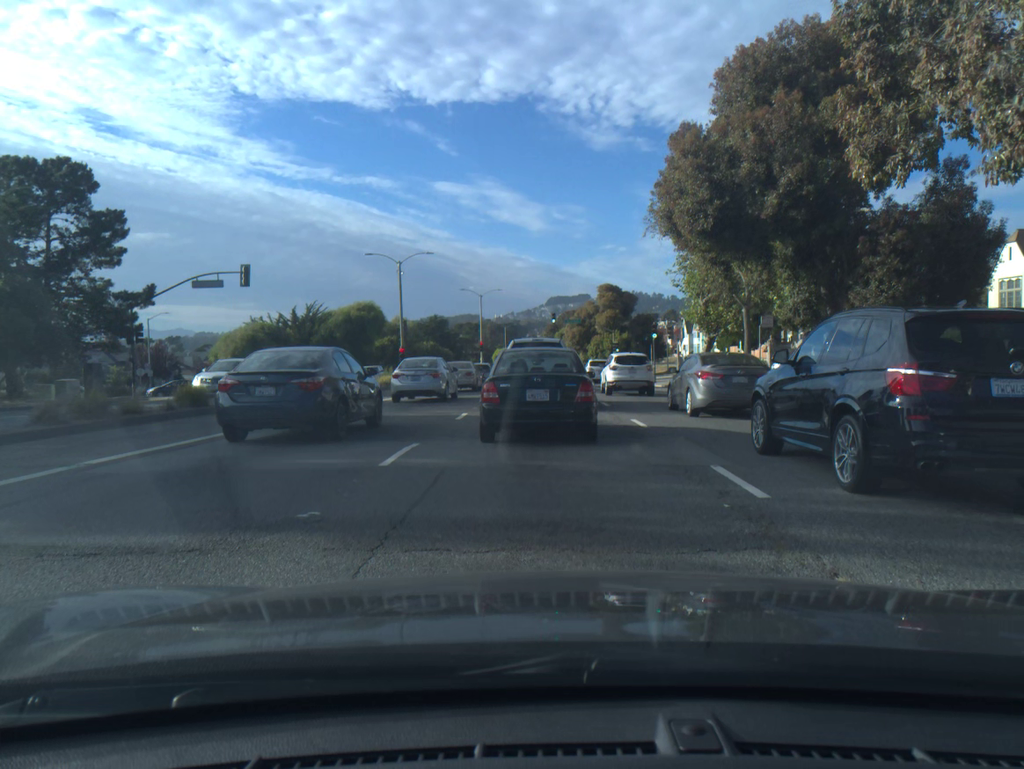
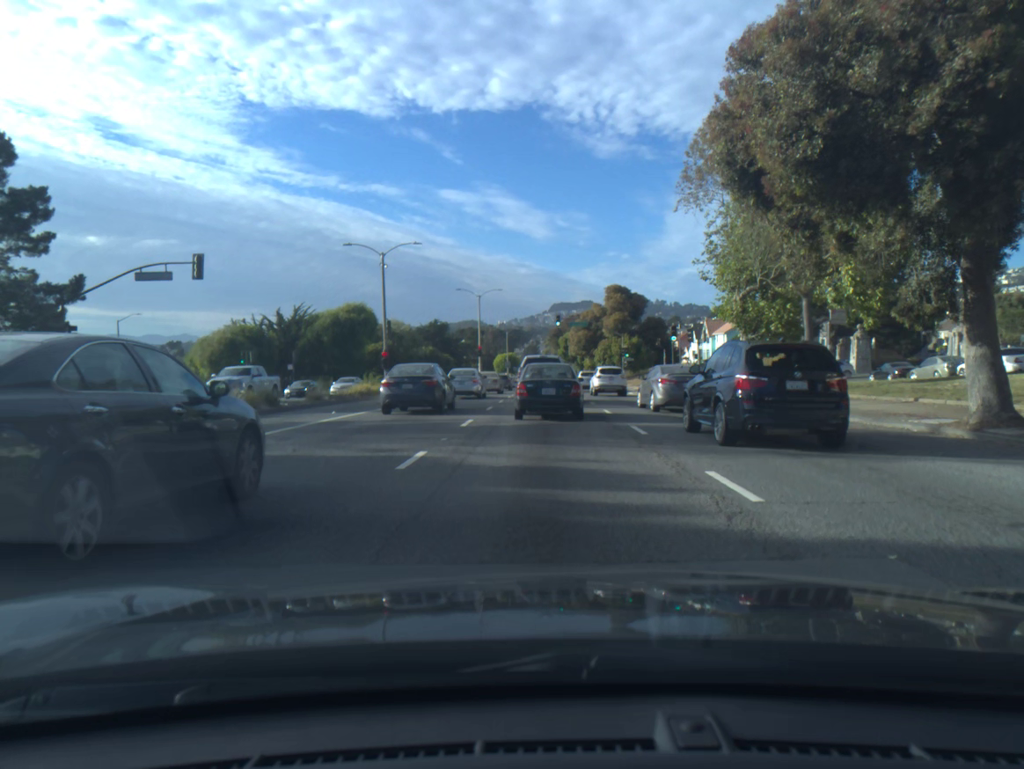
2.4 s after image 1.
(0.0, +7.0) m; 0°
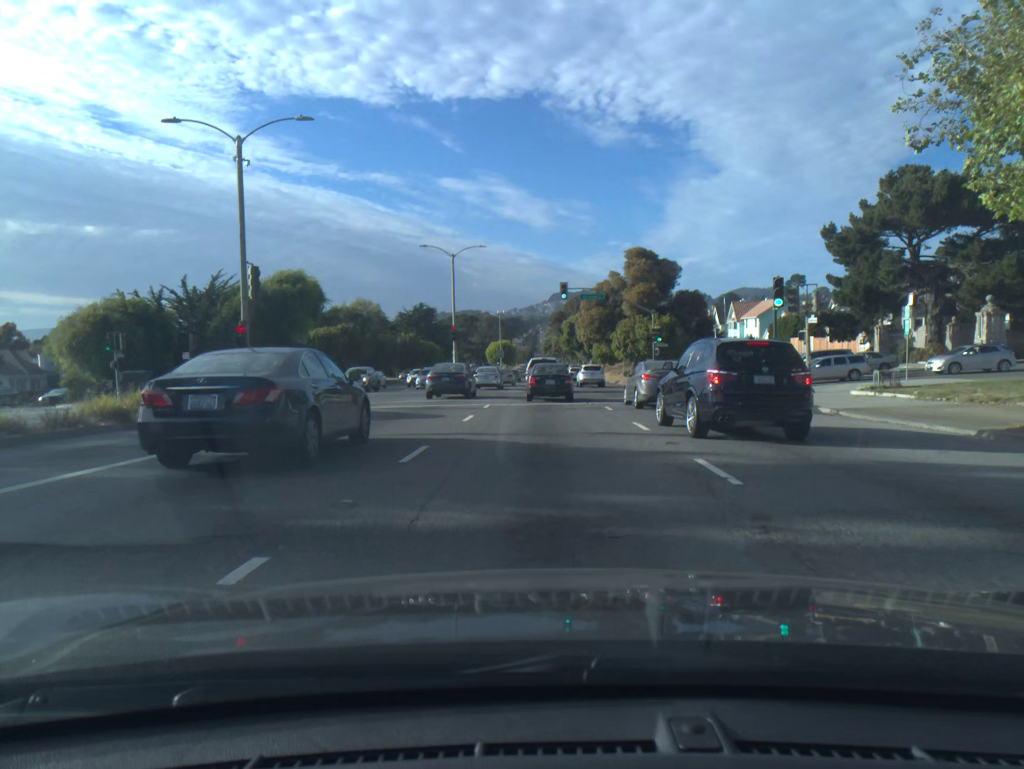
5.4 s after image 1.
(-0.2, +21.5) m; 0°
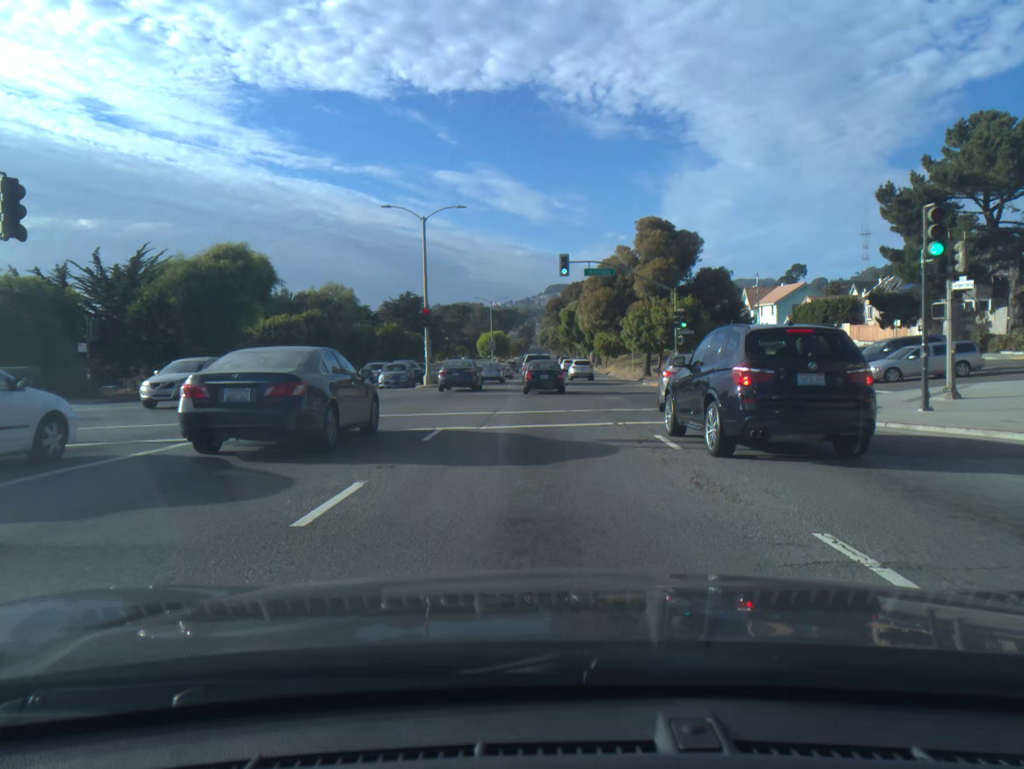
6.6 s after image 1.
(0.0, +11.3) m; 0°
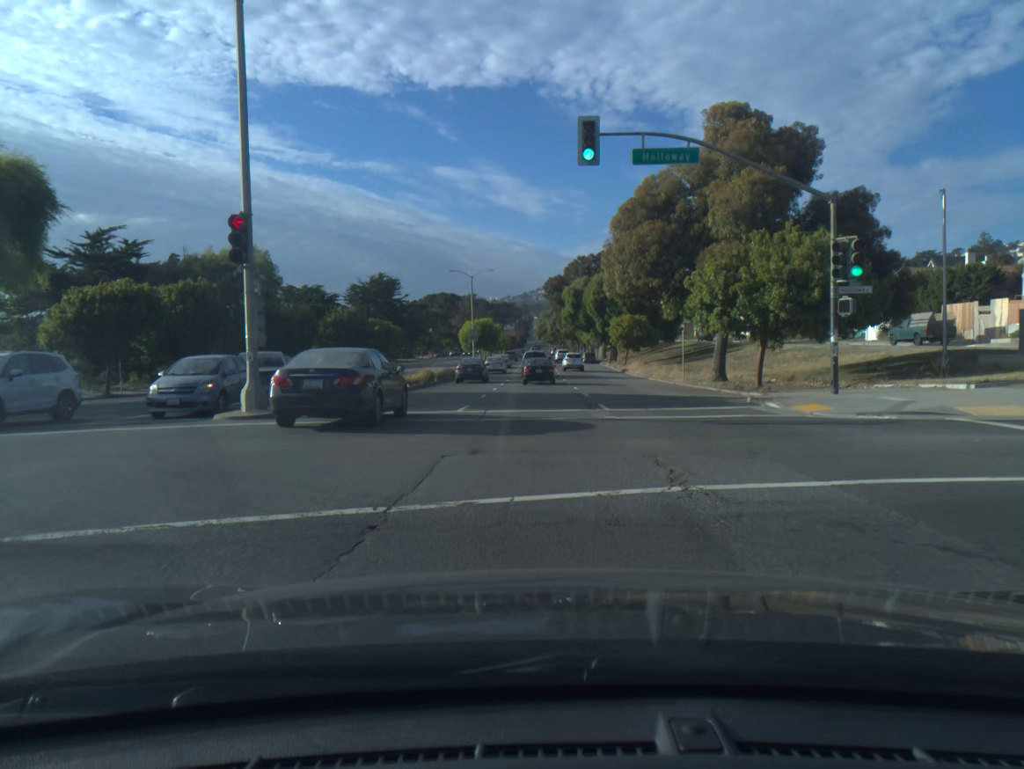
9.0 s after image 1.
(+0.1, +26.0) m; 0°
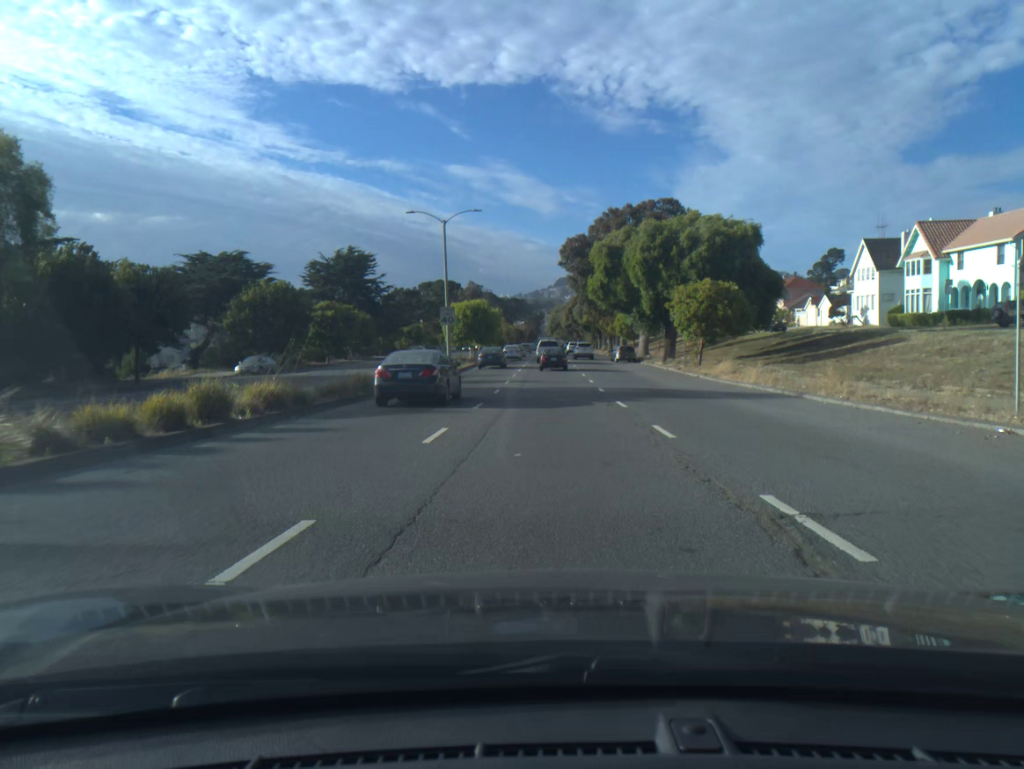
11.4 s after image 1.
(-0.3, +29.9) m; -1°
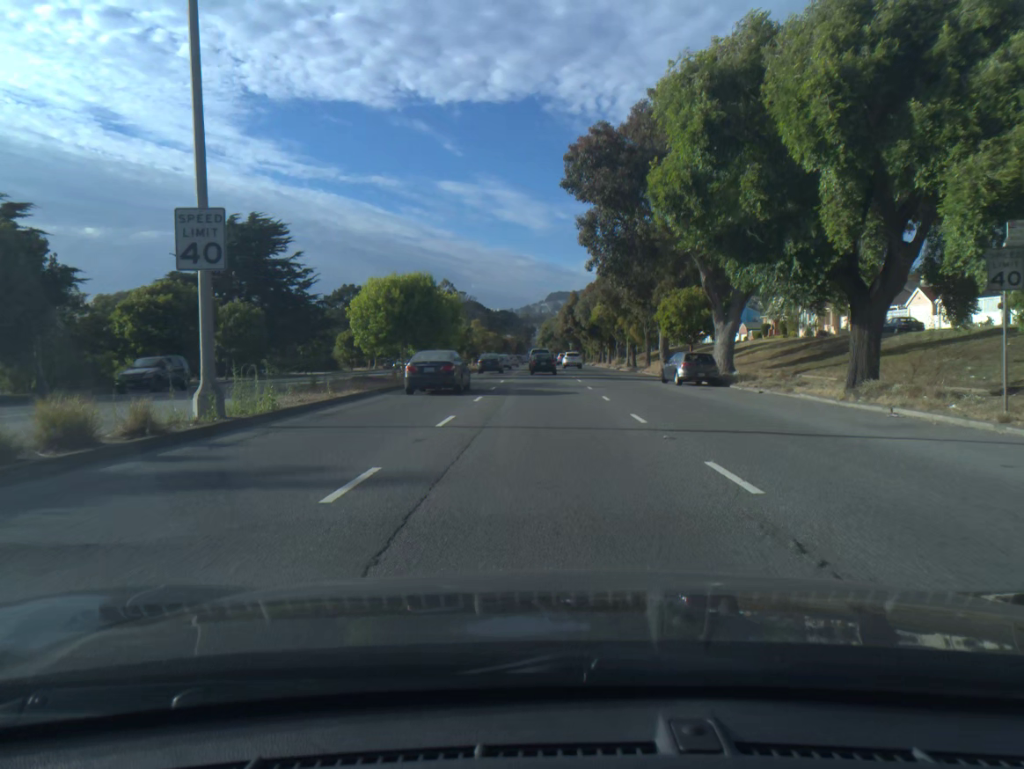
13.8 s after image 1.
(+0.3, +33.9) m; +1°
